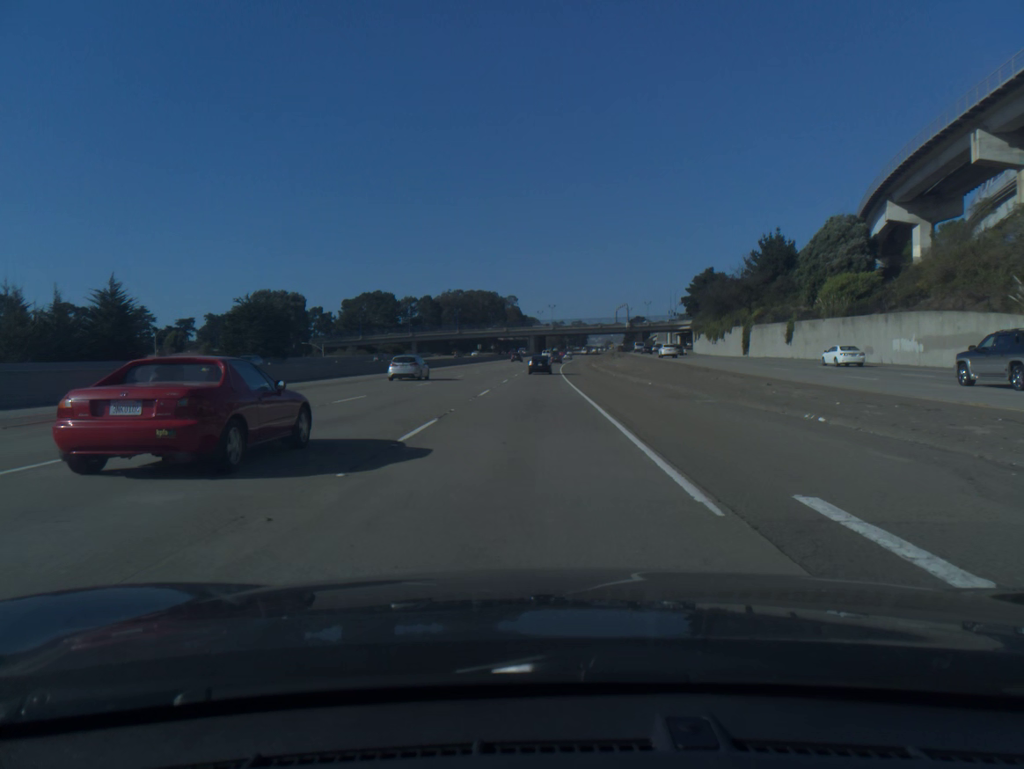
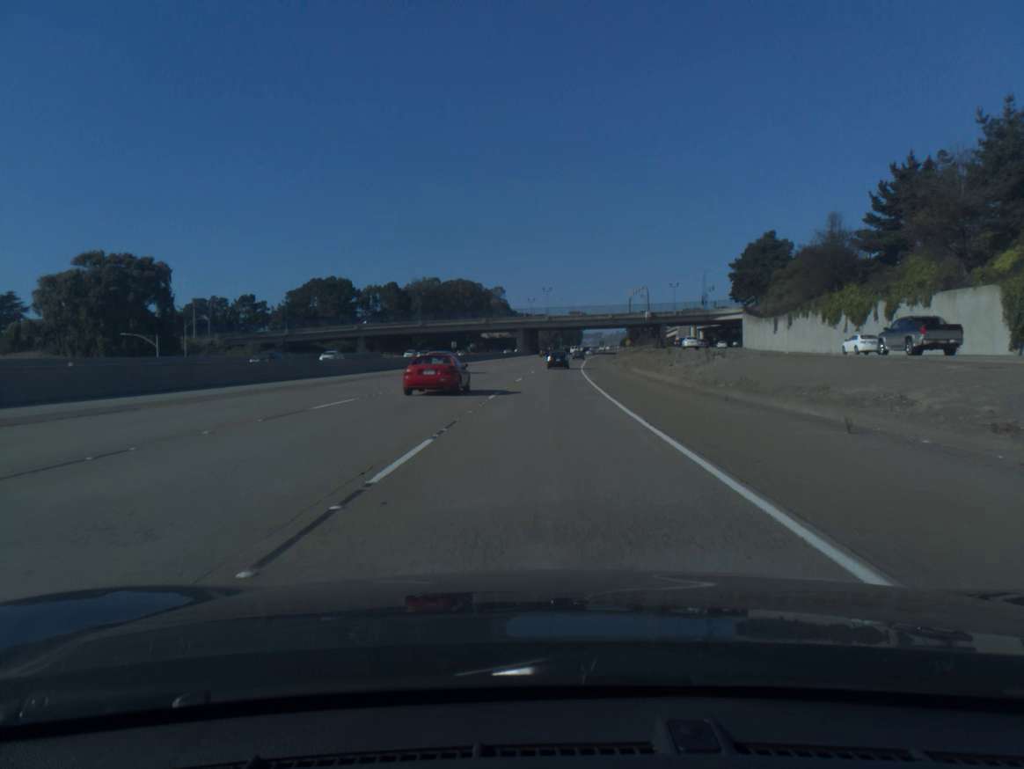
(0.0, +61.7) m; +1°
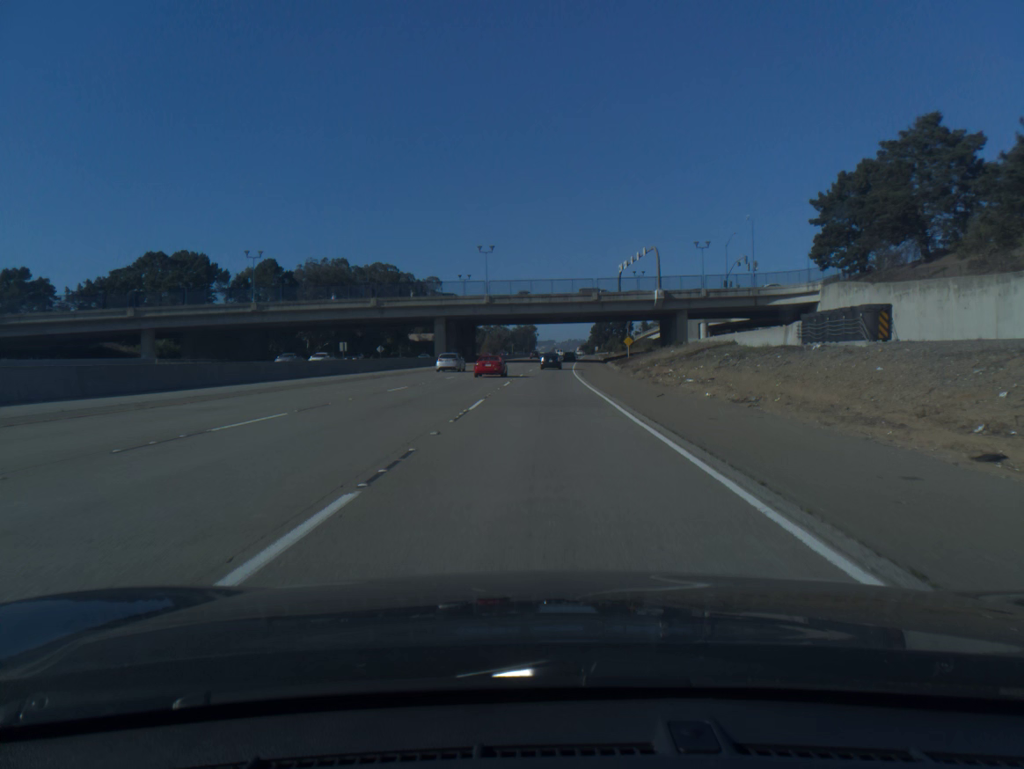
(+2.3, +76.7) m; +3°
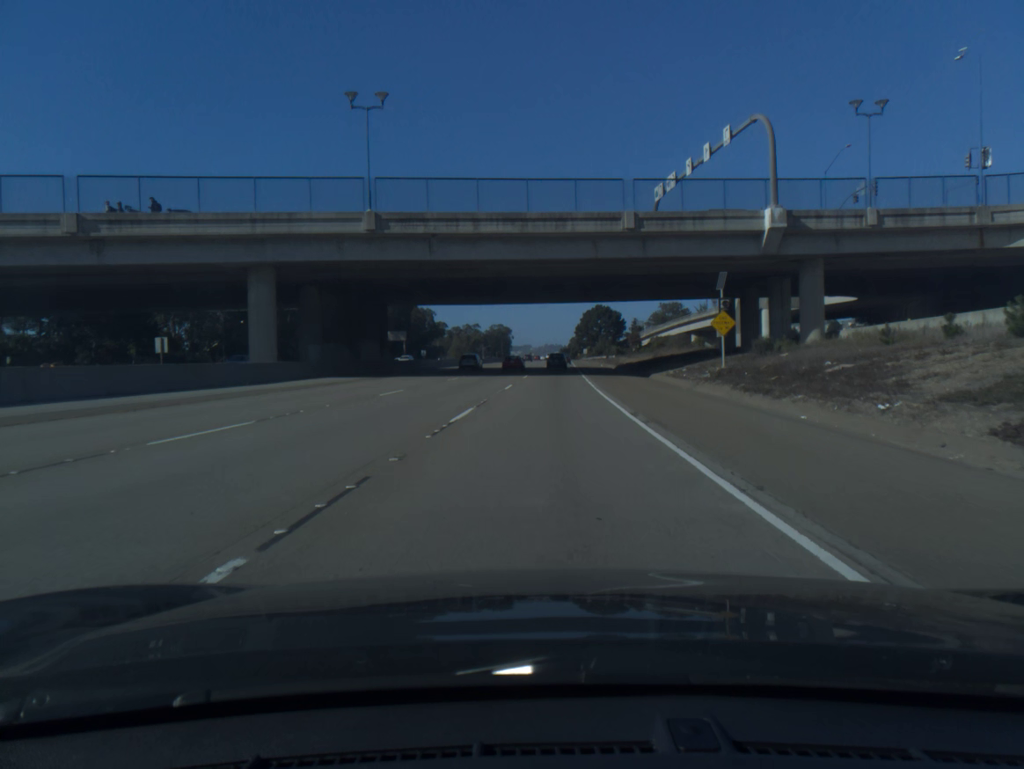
(+1.0, +60.8) m; +2°
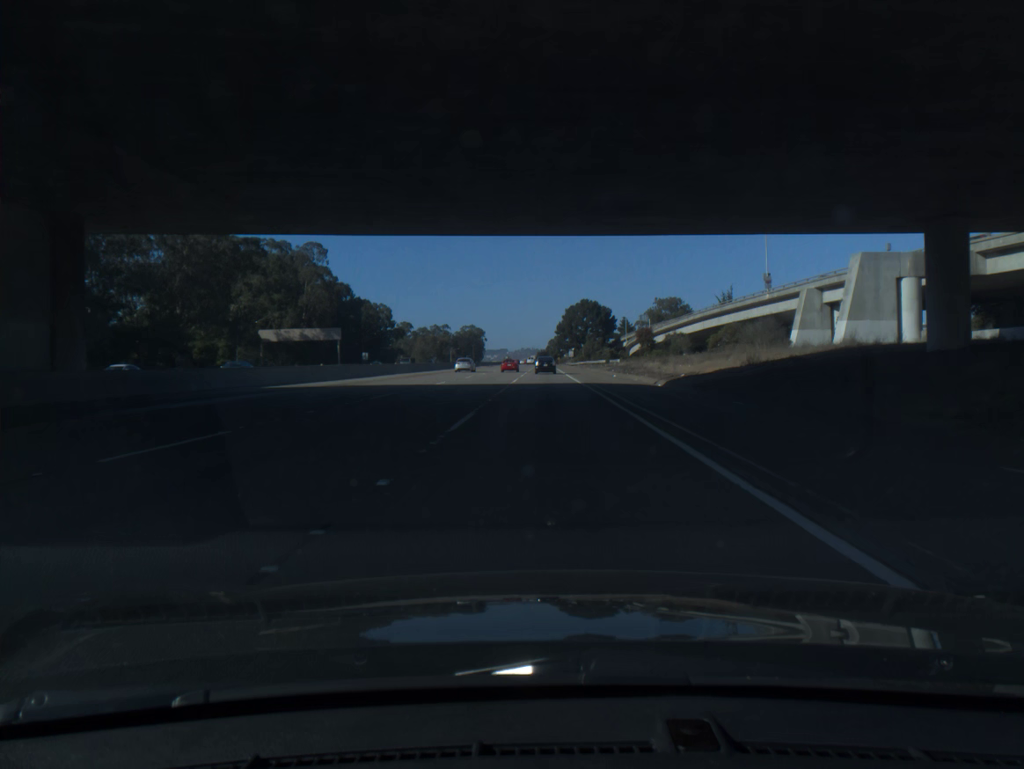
(+0.7, +45.4) m; +2°
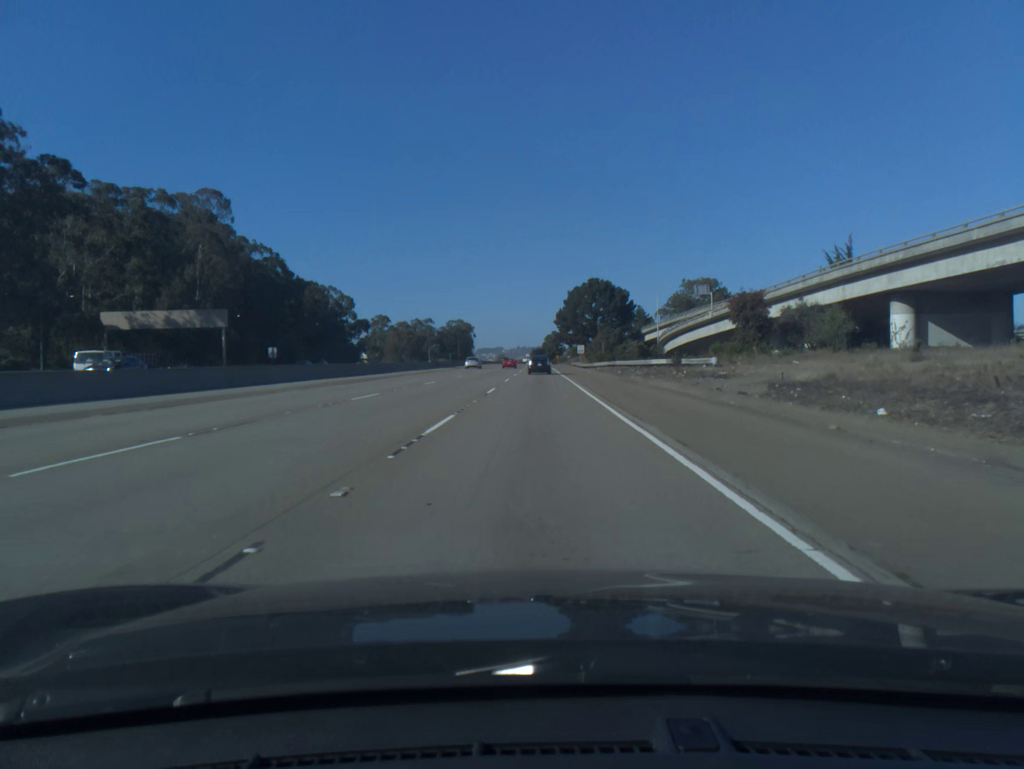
(+0.4, +58.8) m; 0°
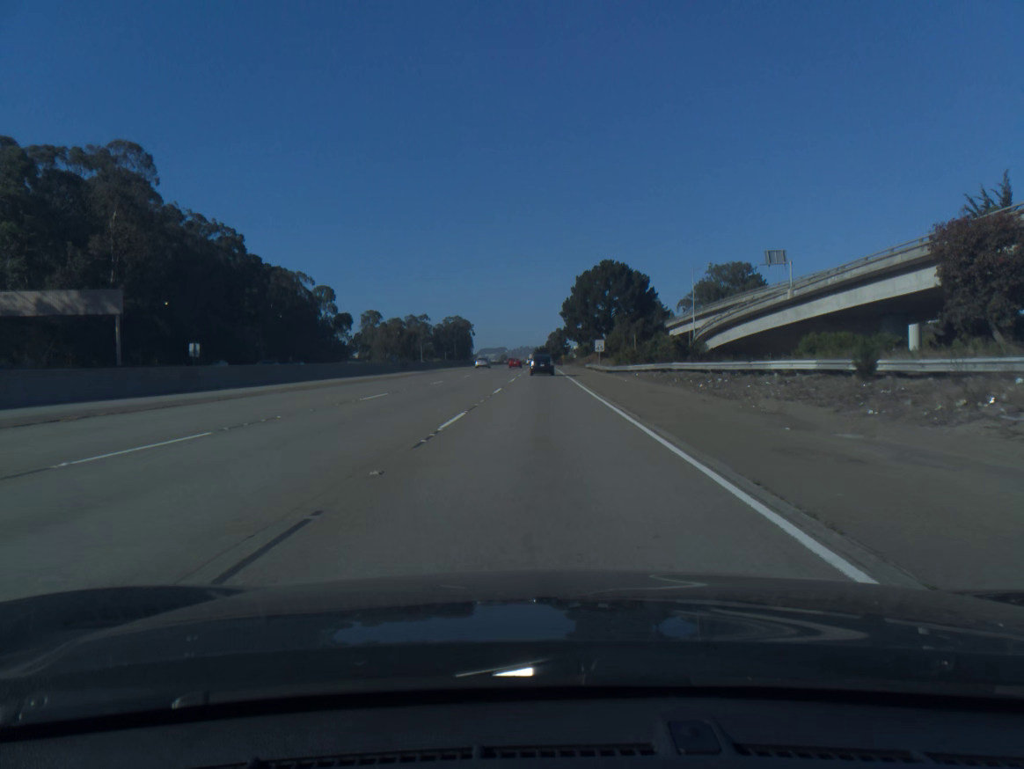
(-0.1, +28.1) m; 0°
